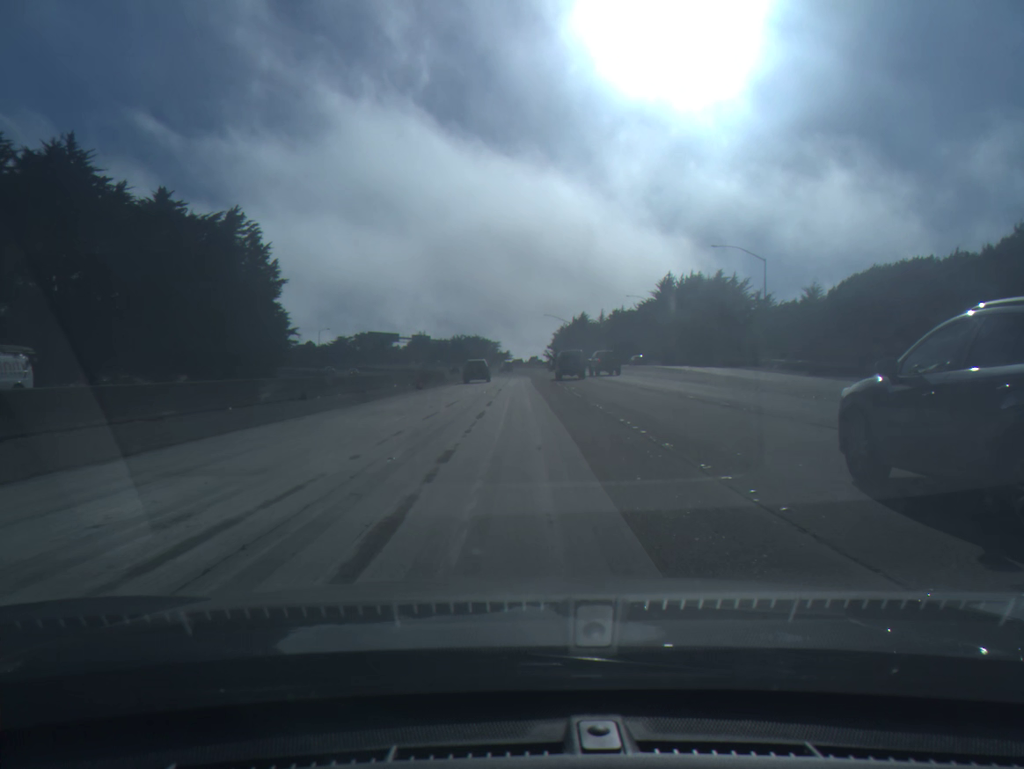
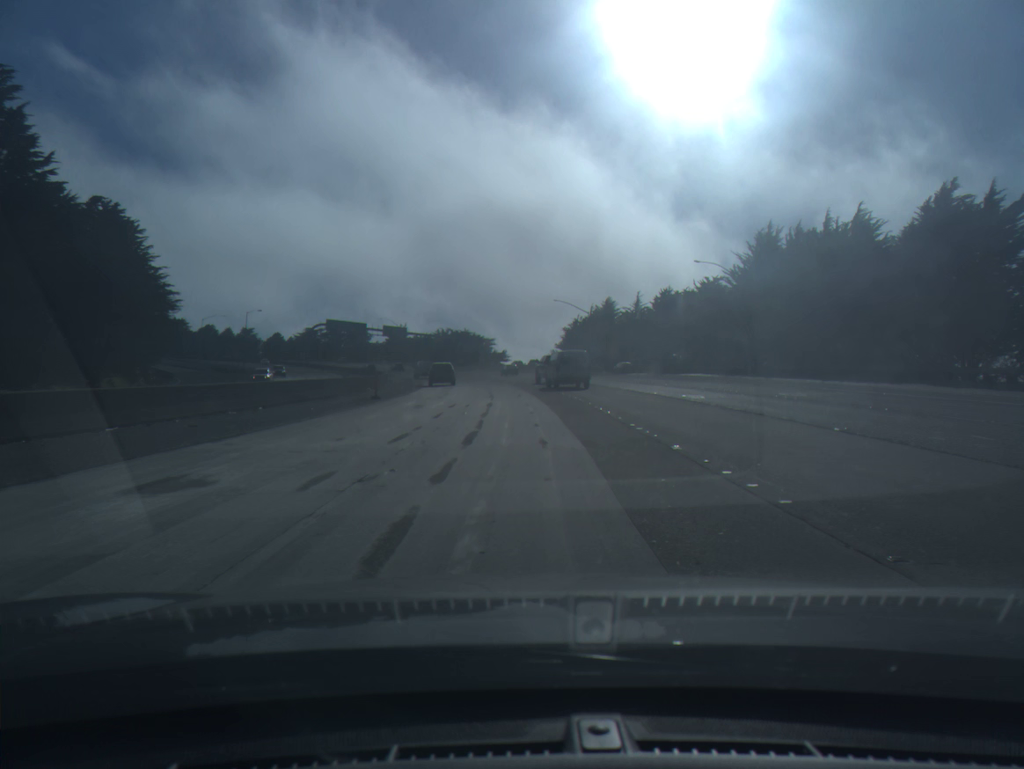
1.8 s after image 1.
(+0.1, +50.7) m; 0°
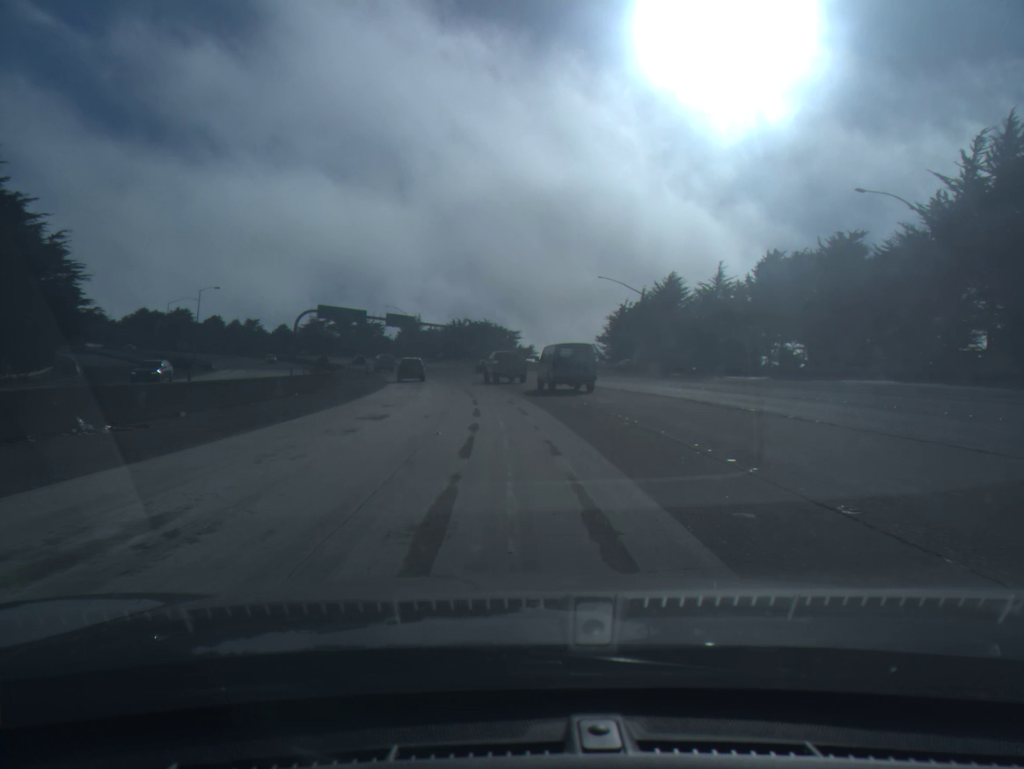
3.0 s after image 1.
(-0.5, +33.8) m; -2°
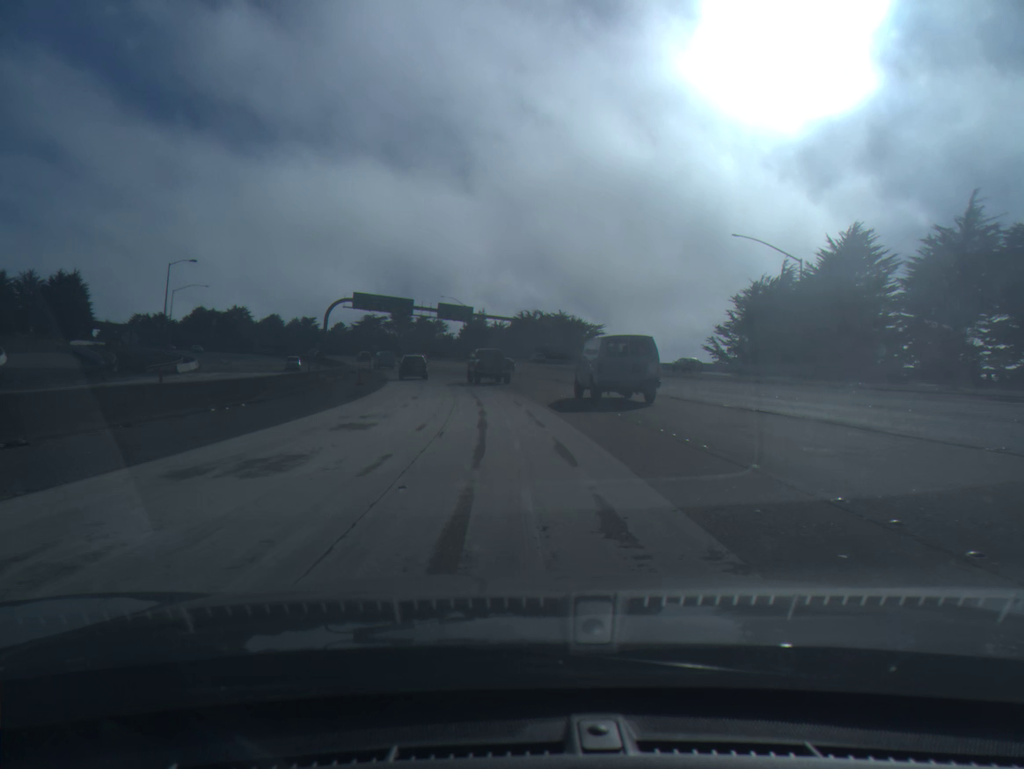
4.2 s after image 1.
(-1.5, +33.7) m; -5°
